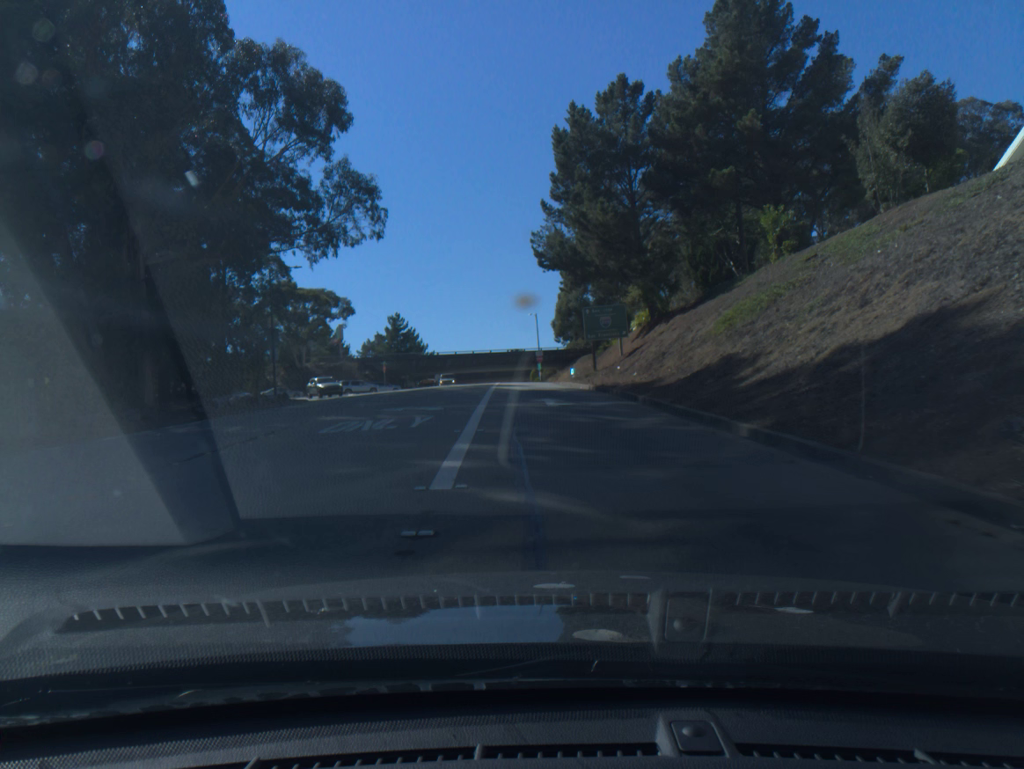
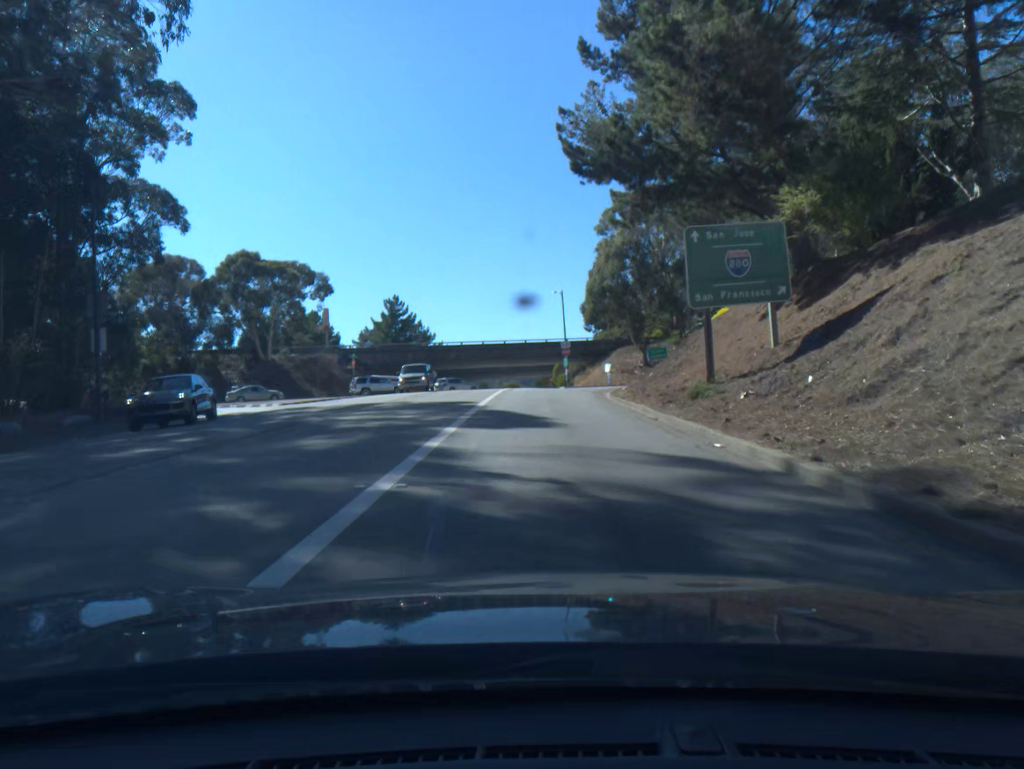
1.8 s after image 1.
(-0.7, +25.4) m; -3°
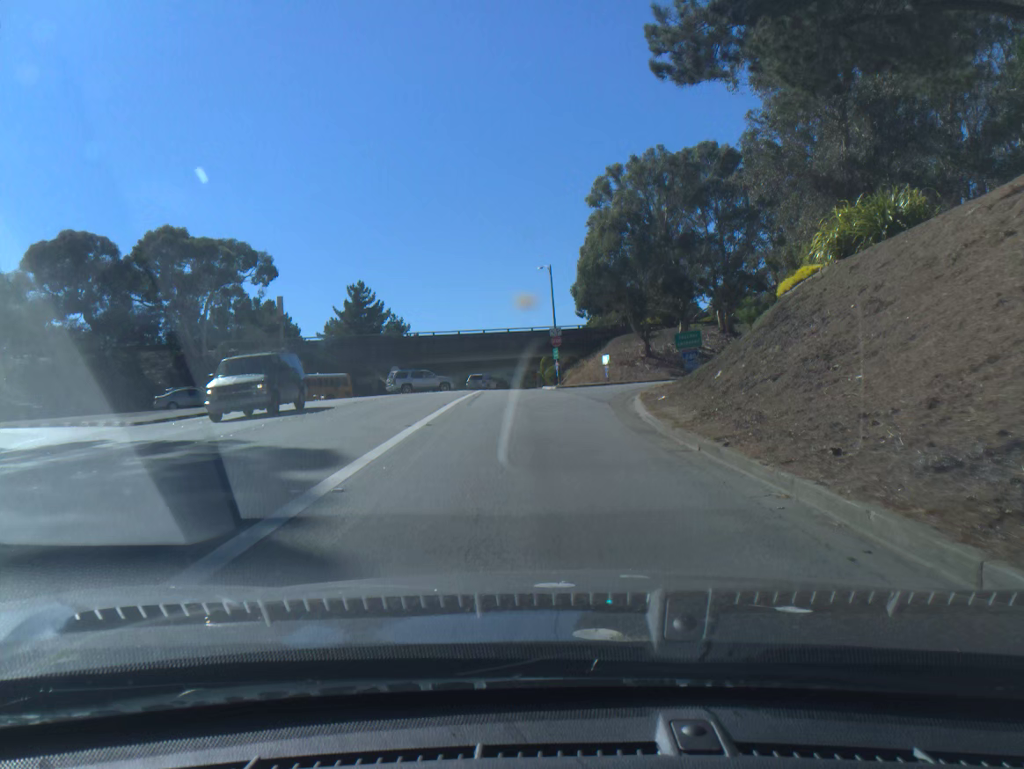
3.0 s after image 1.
(+0.1, +15.0) m; +1°
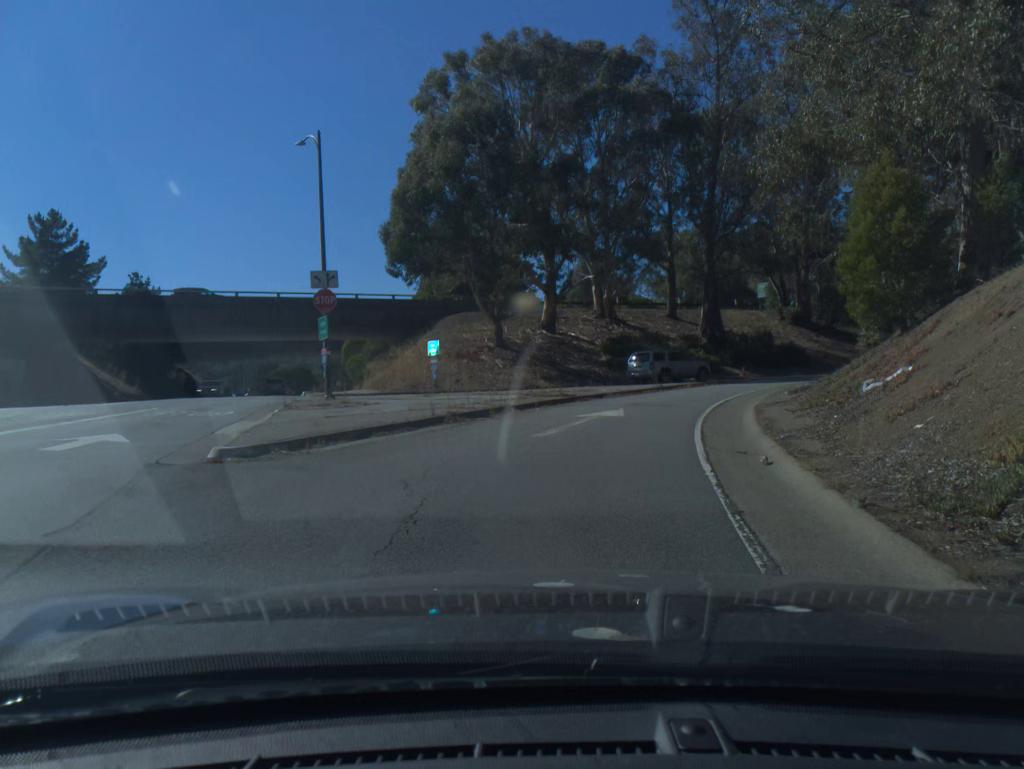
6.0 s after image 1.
(+2.1, +32.5) m; +13°
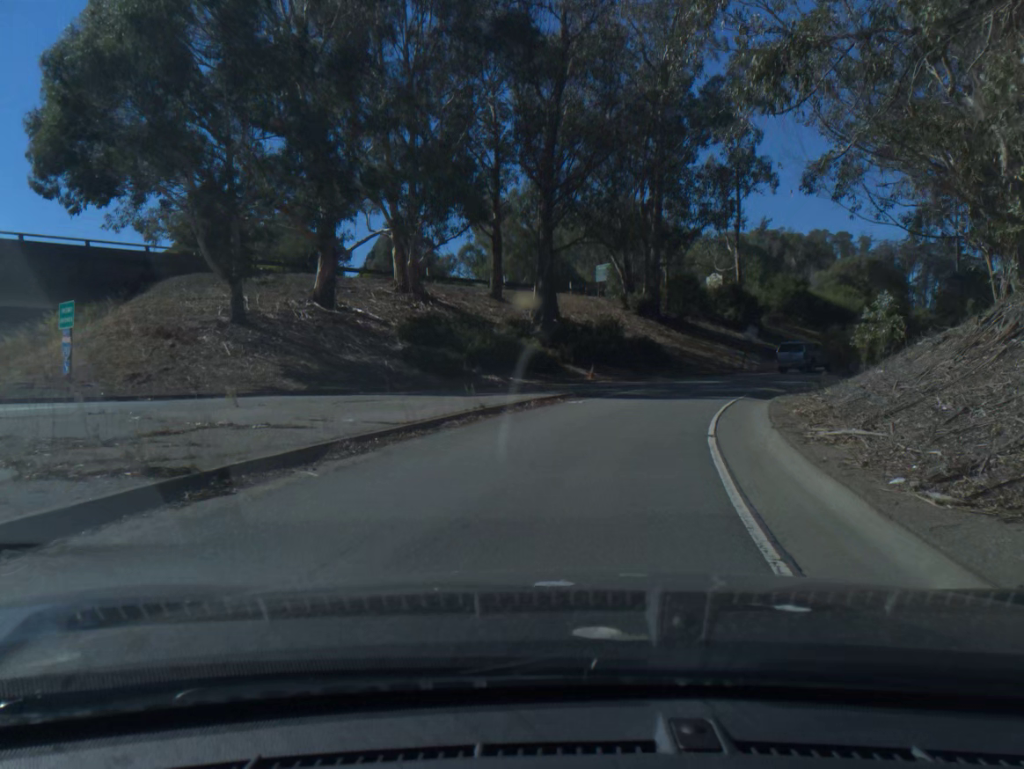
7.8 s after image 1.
(+2.1, +17.2) m; +13°
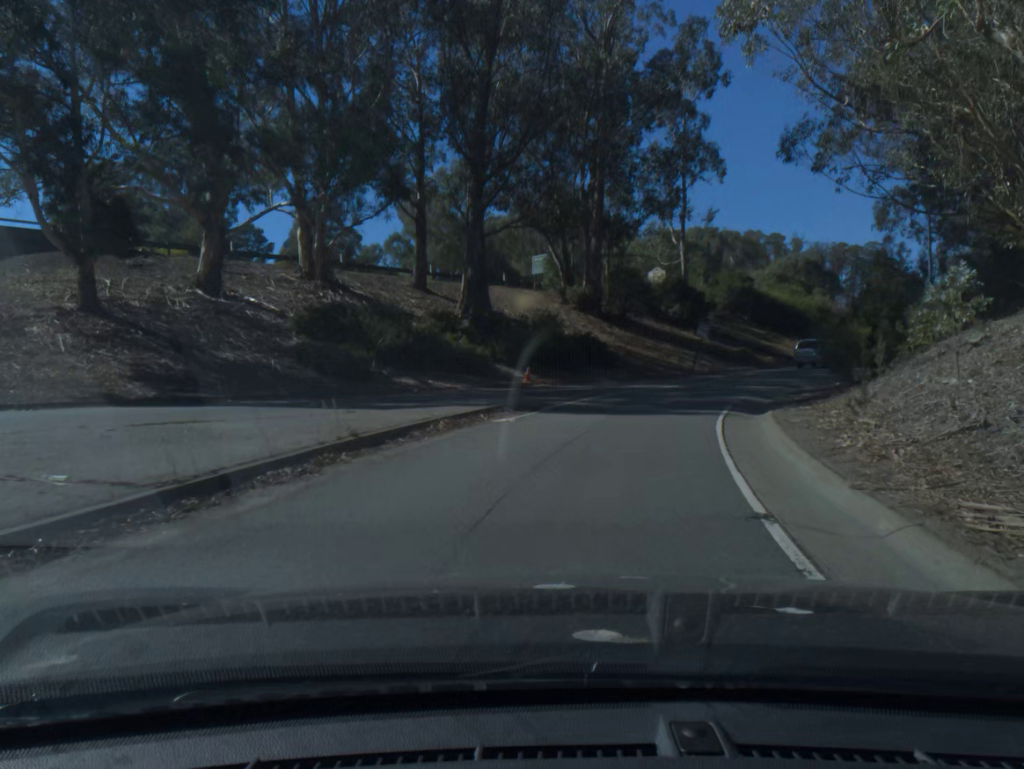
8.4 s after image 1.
(+0.2, +5.8) m; +5°
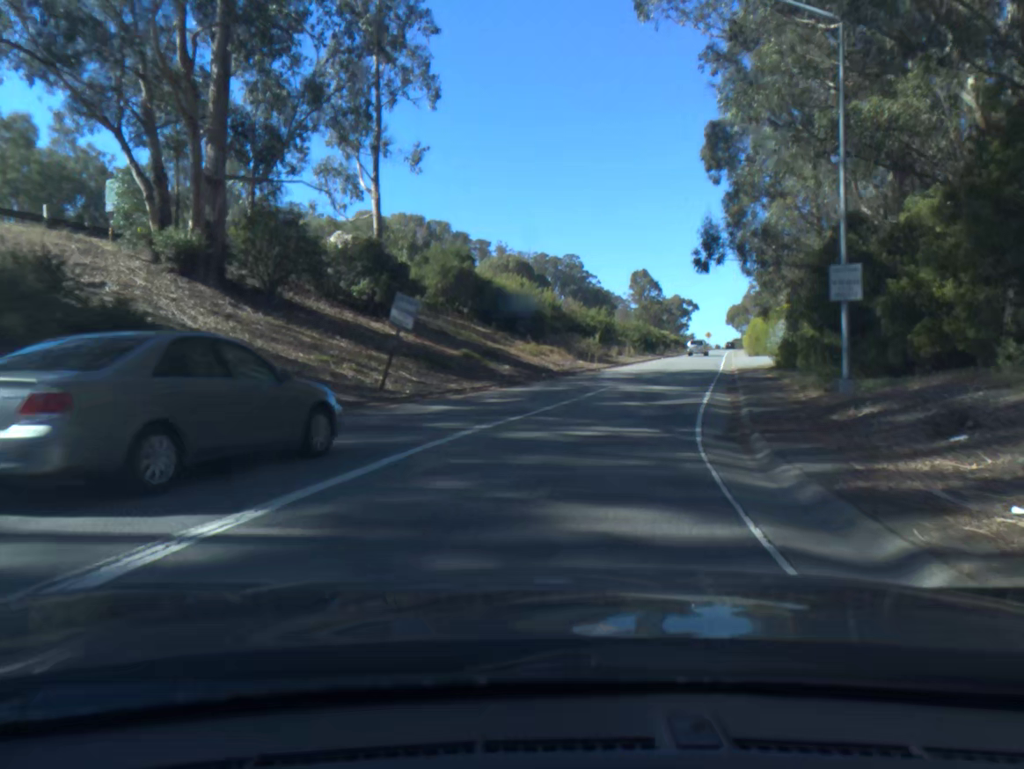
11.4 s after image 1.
(+4.5, +24.1) m; +21°
